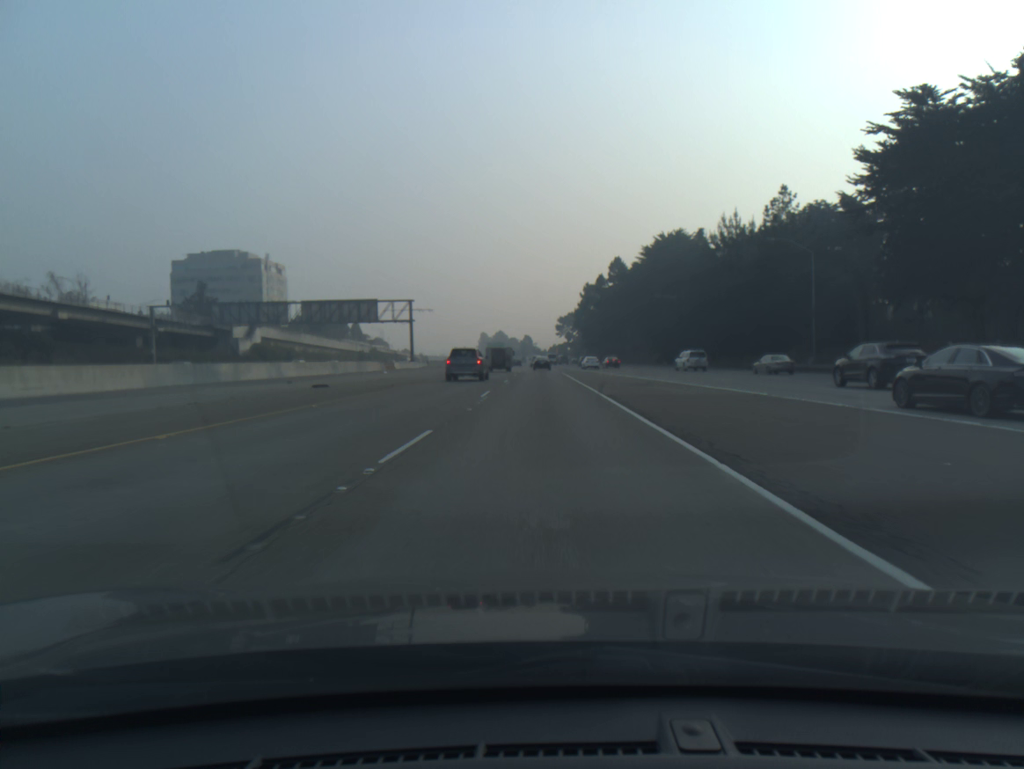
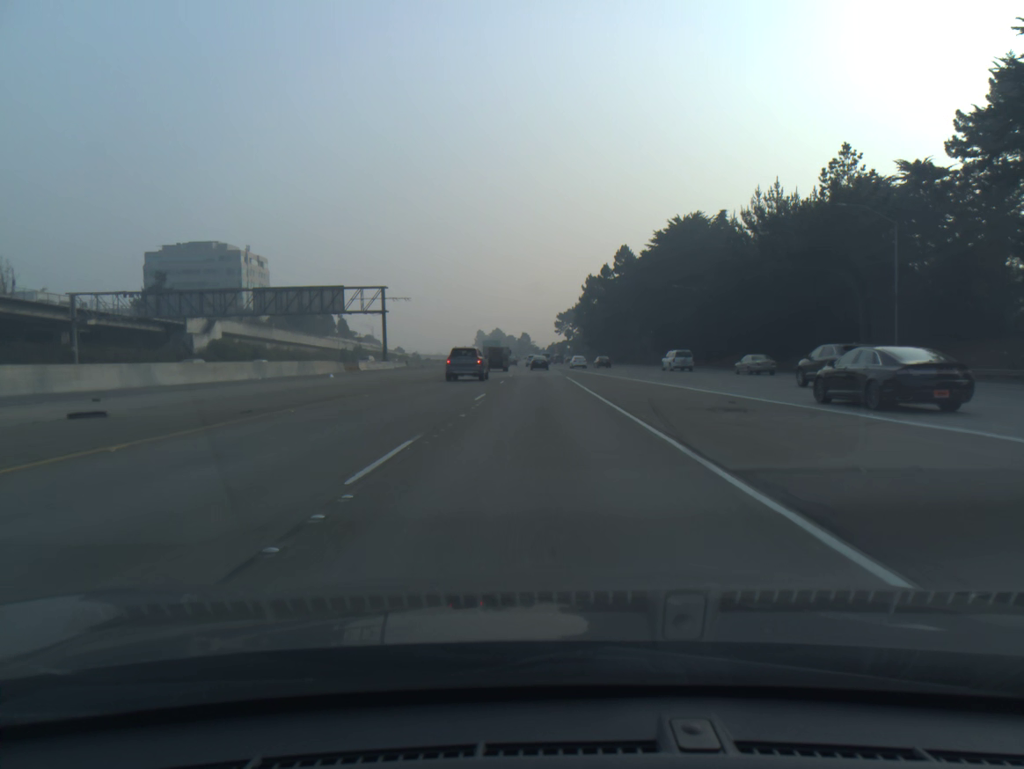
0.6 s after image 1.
(0.0, +16.1) m; 0°
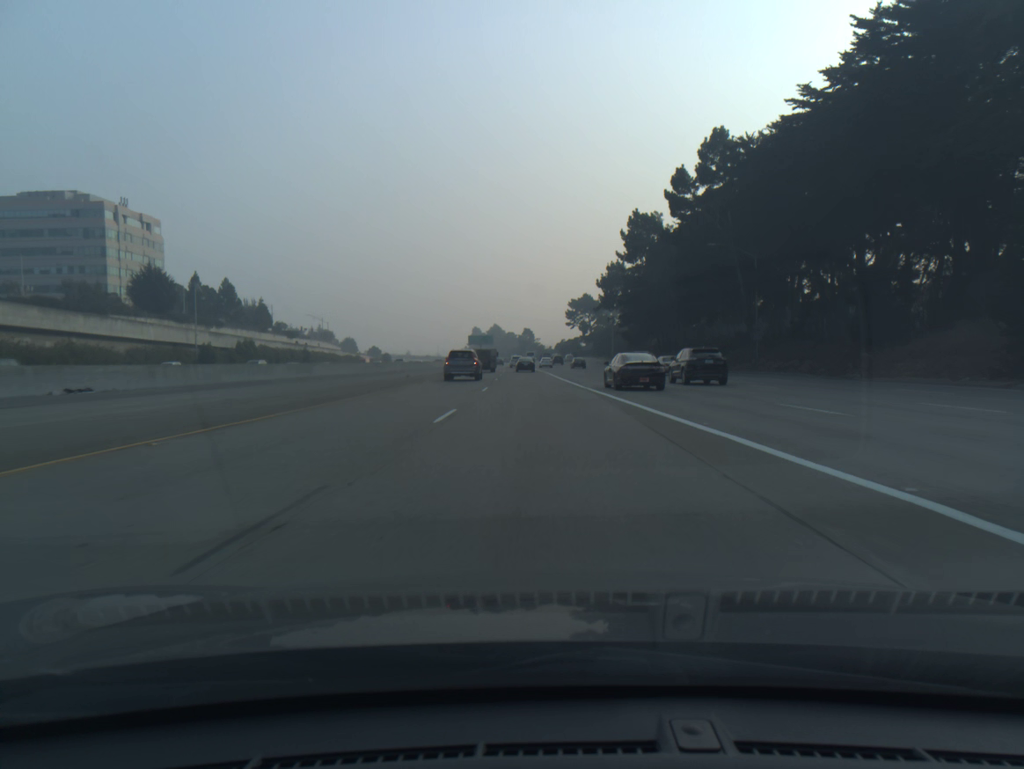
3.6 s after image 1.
(-0.2, +81.0) m; 0°
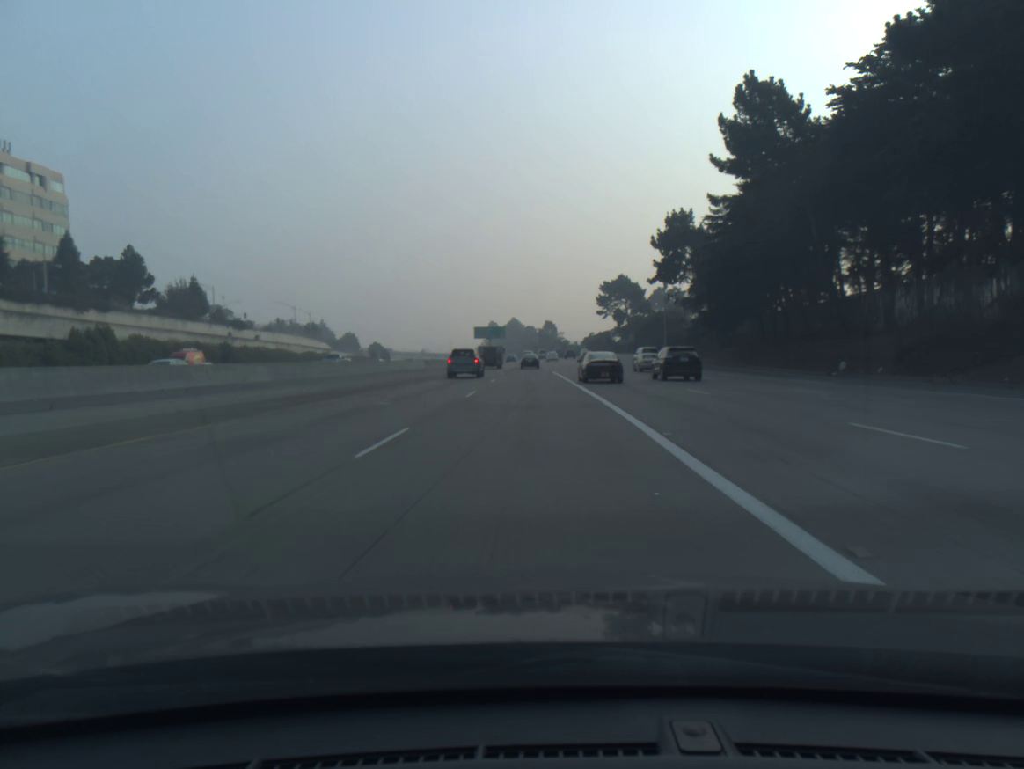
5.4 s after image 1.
(-0.5, +49.1) m; -2°
